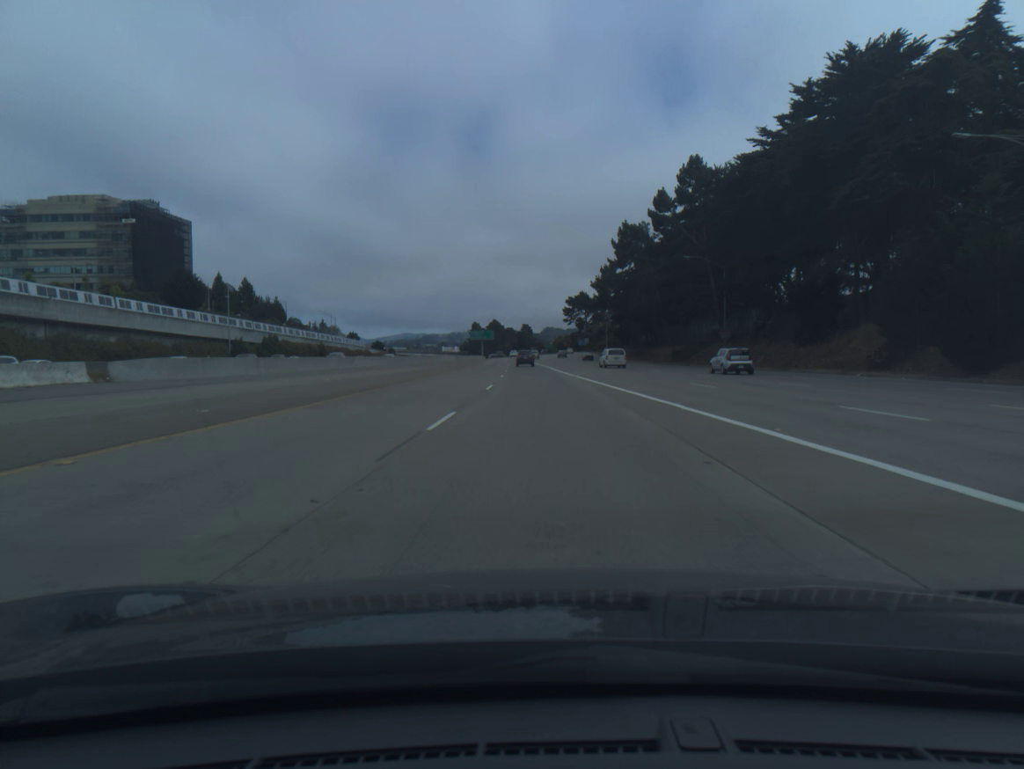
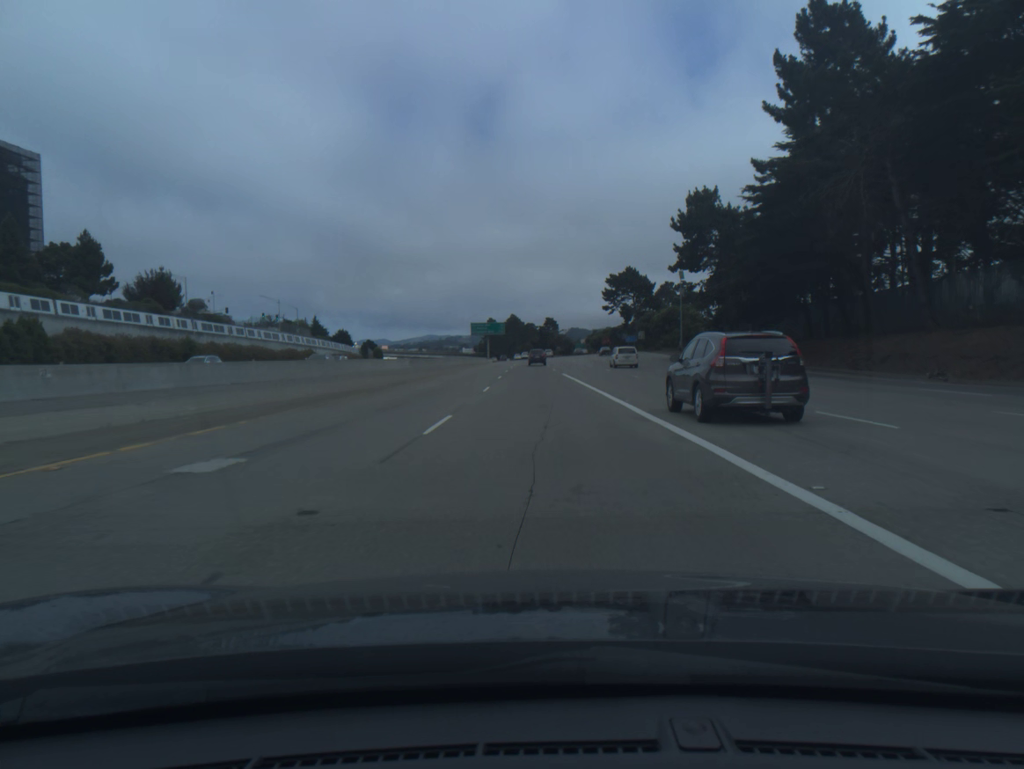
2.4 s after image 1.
(-1.4, +73.3) m; -2°
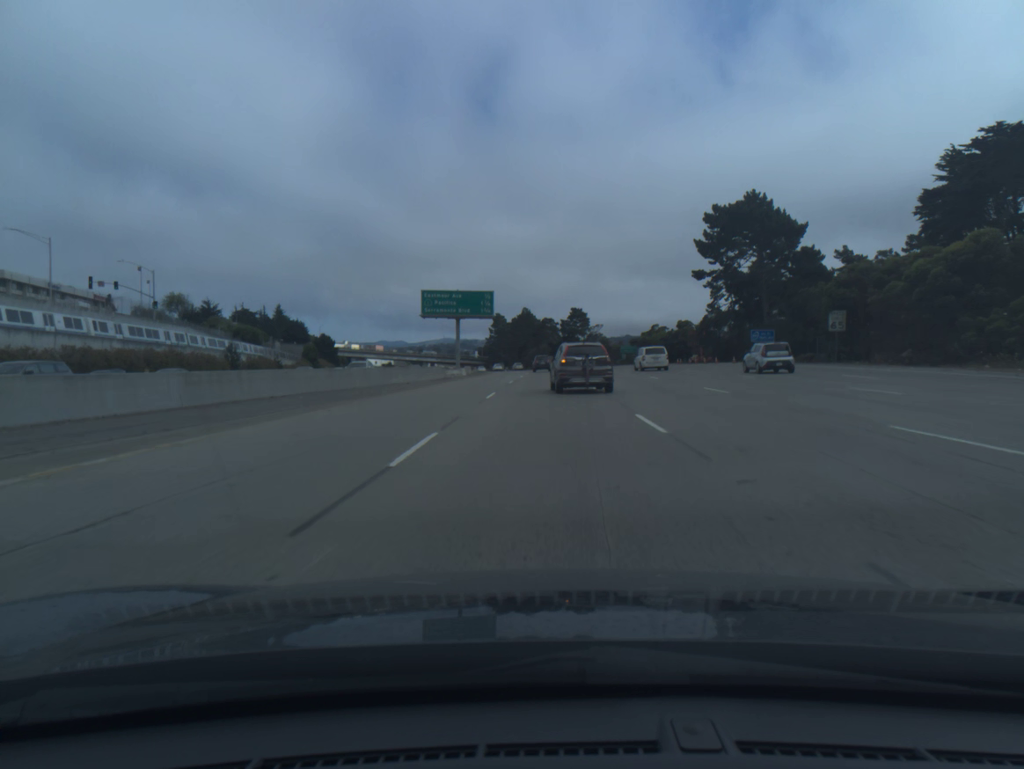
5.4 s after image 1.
(-1.5, +91.5) m; -1°
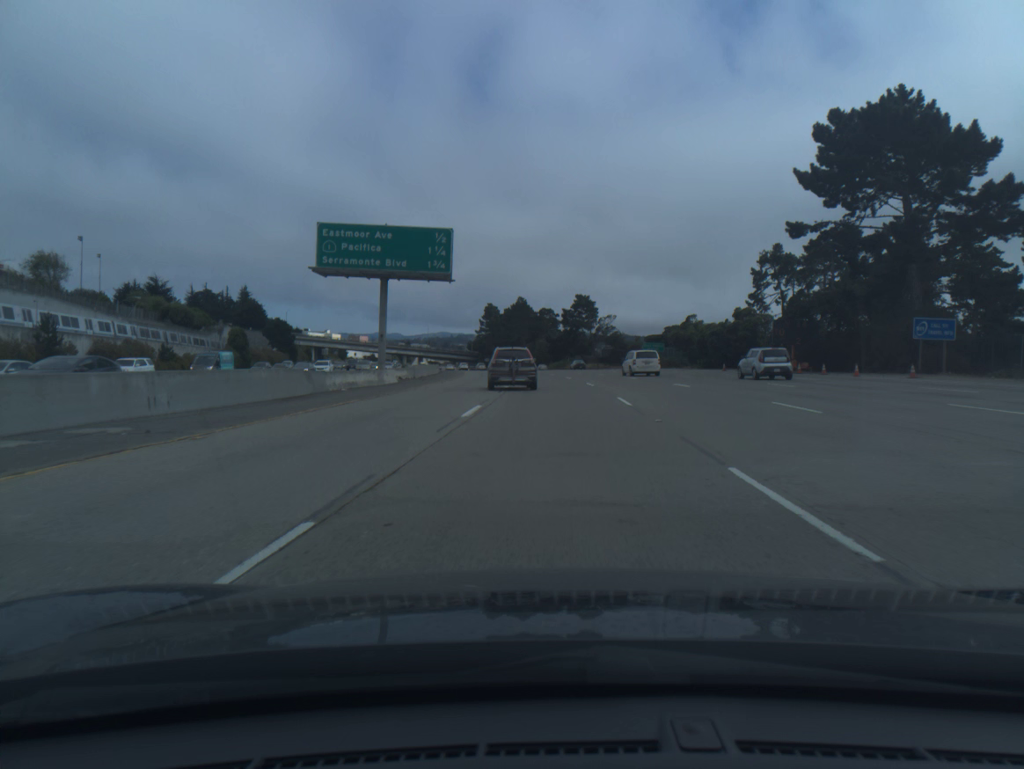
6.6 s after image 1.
(+0.1, +36.5) m; 0°
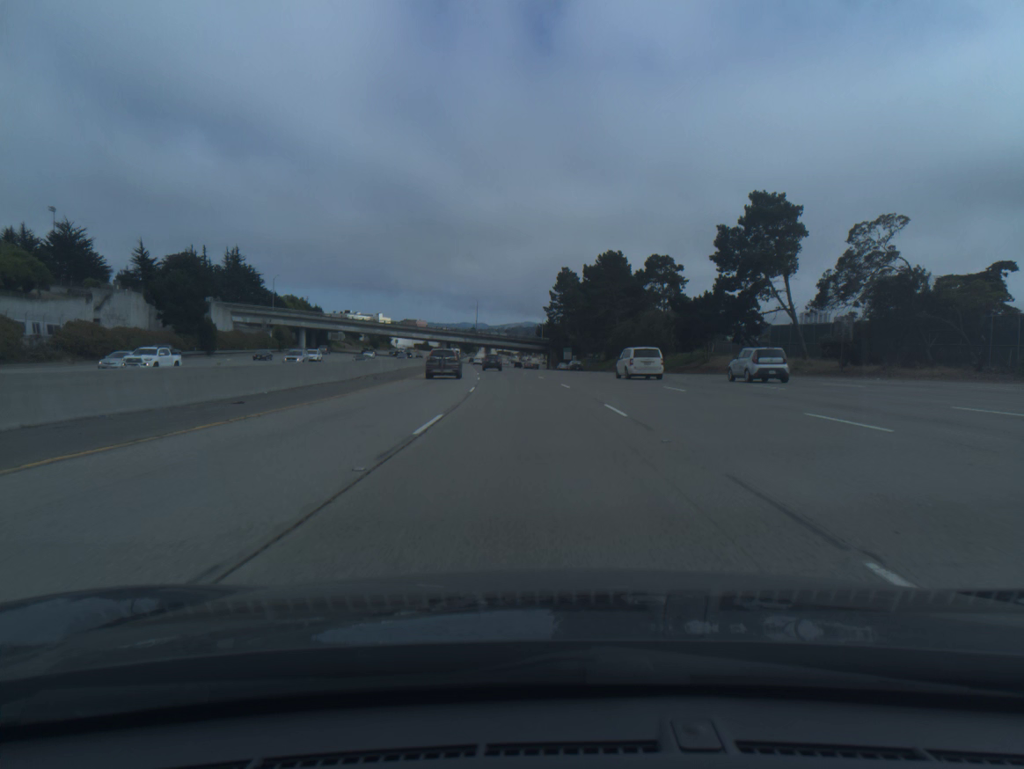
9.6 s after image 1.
(-2.9, +91.5) m; -6°
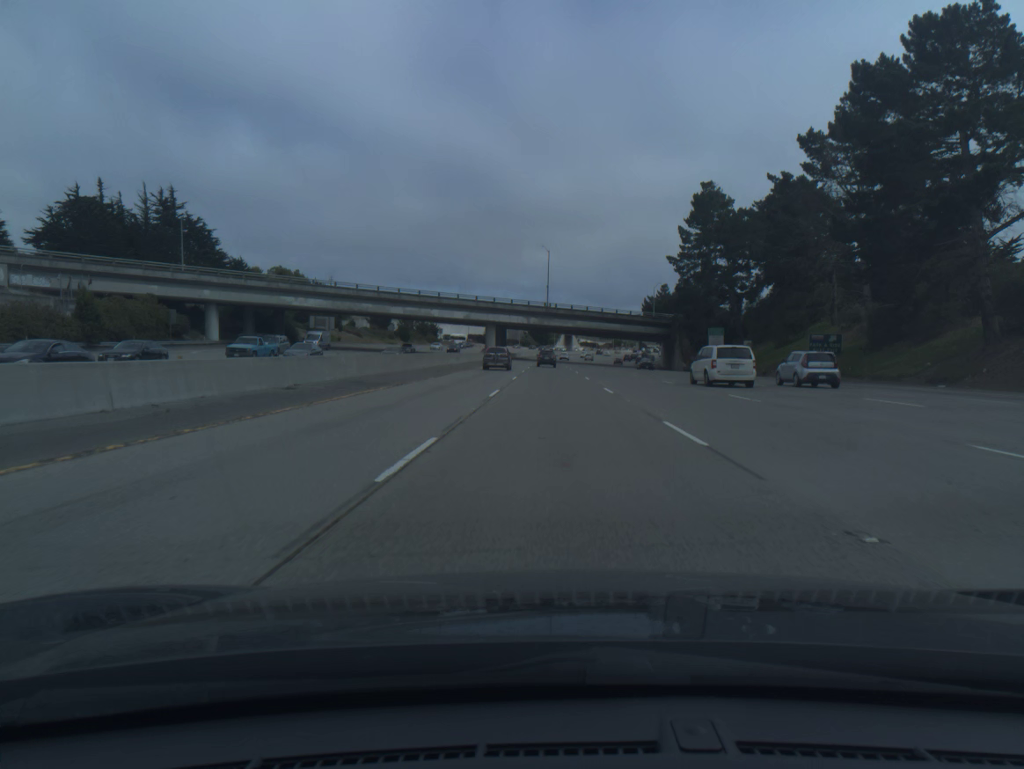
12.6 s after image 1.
(-6.5, +92.0) m; -6°
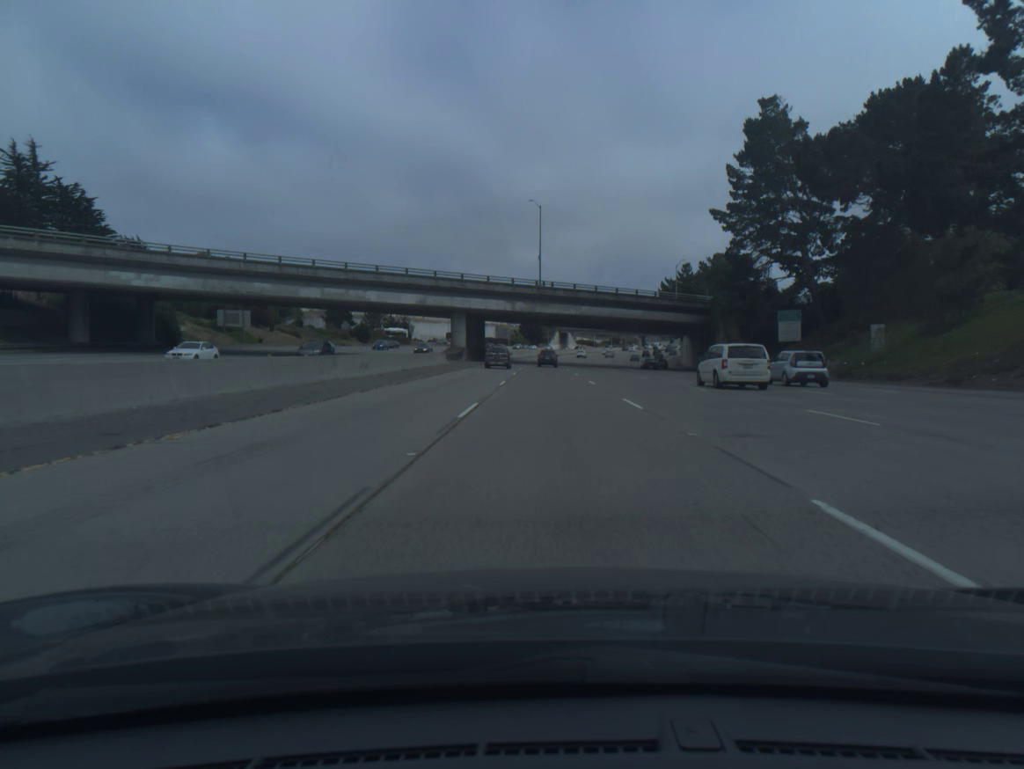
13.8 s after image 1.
(+0.2, +37.0) m; +1°
